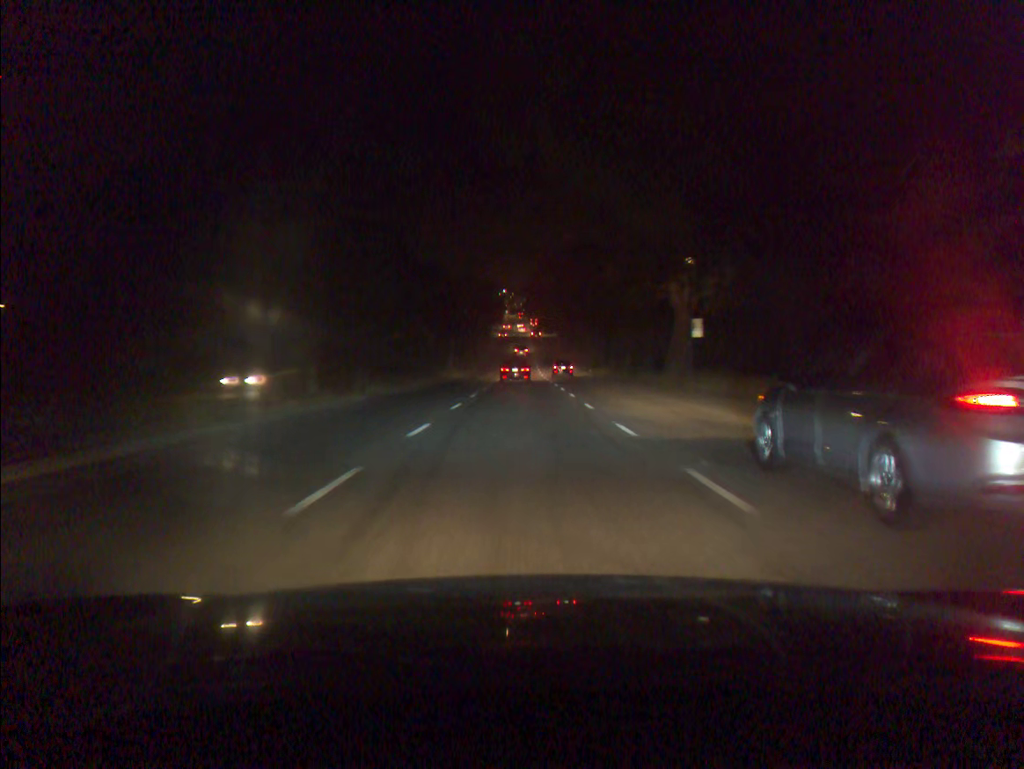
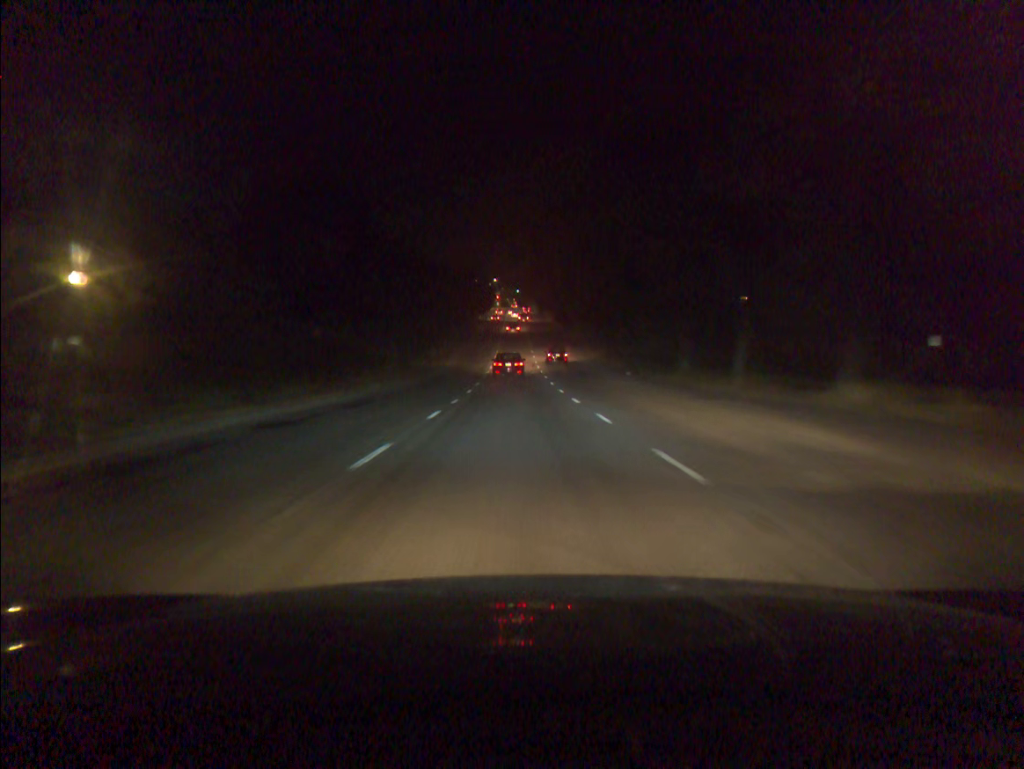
(+0.2, +33.6) m; +1°
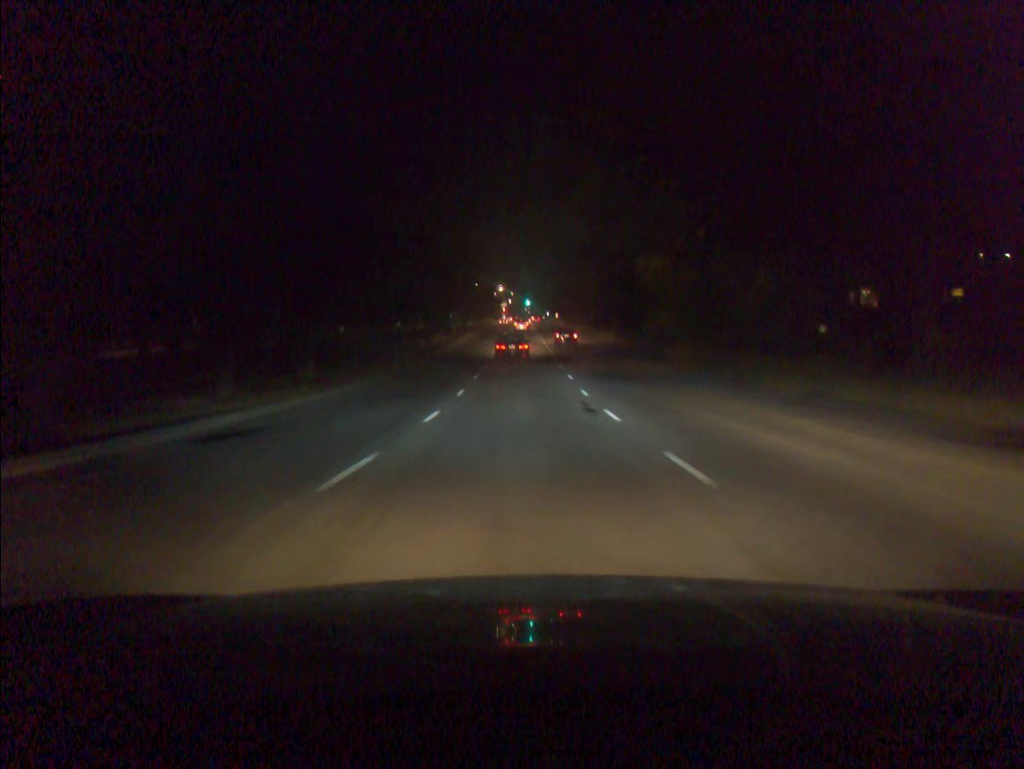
(-0.2, +44.4) m; -1°
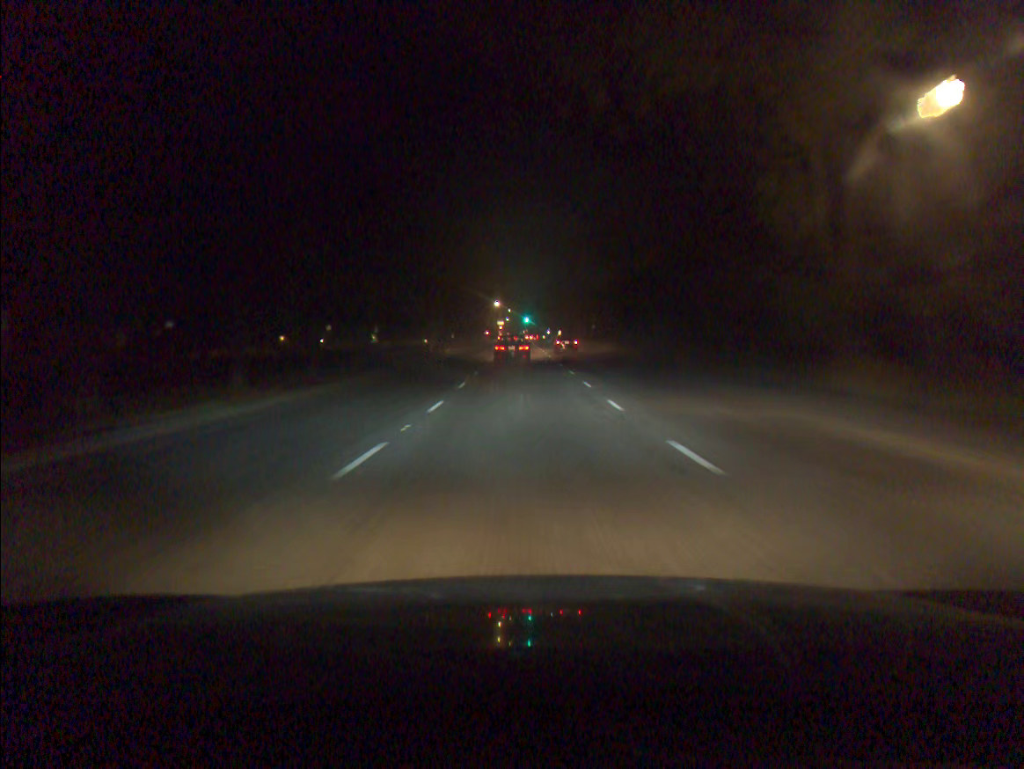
(0.0, +21.5) m; 0°
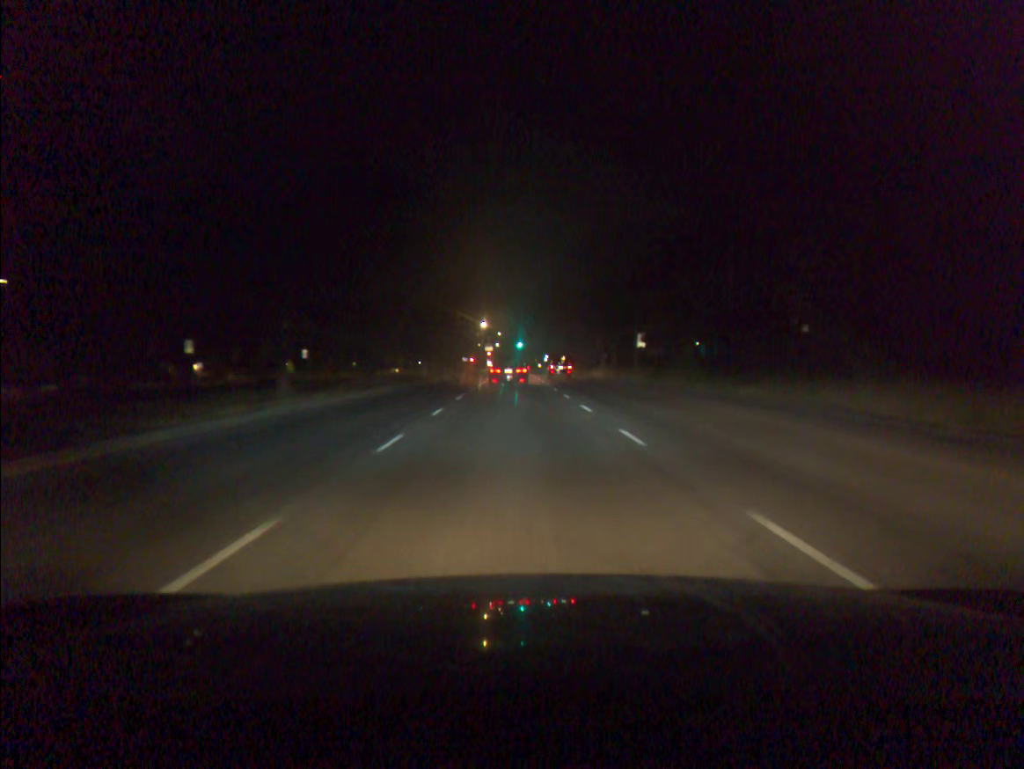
(0.0, +40.1) m; +1°
